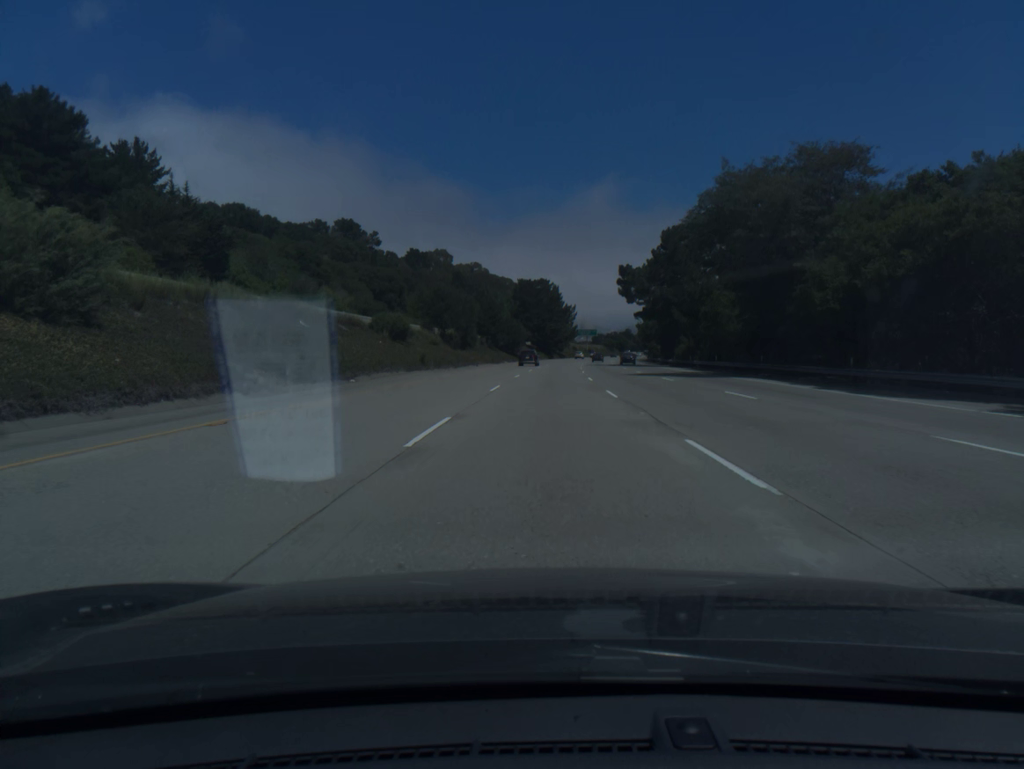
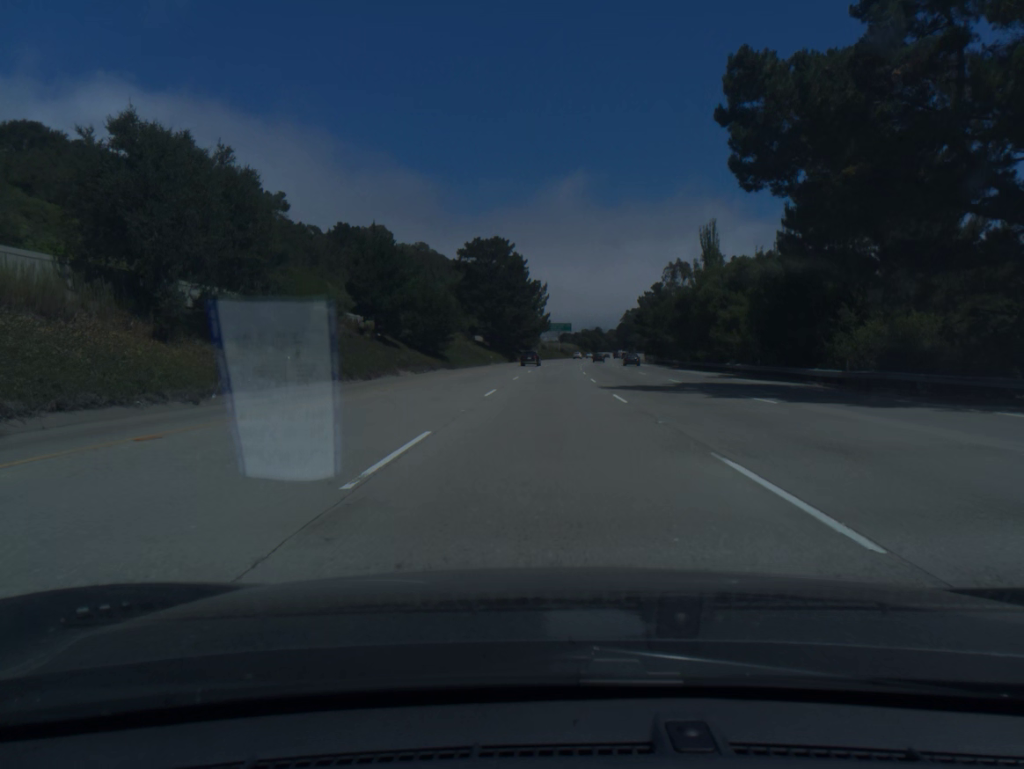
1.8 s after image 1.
(+1.4, +60.7) m; +3°
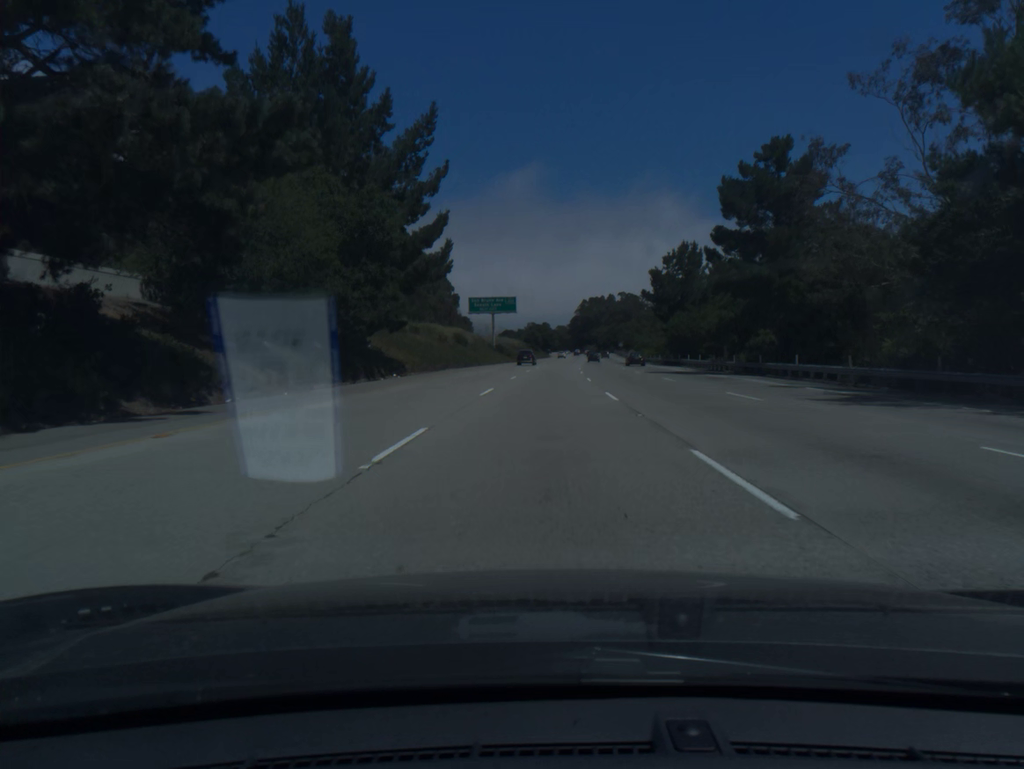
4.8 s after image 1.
(+3.8, +101.3) m; +4°
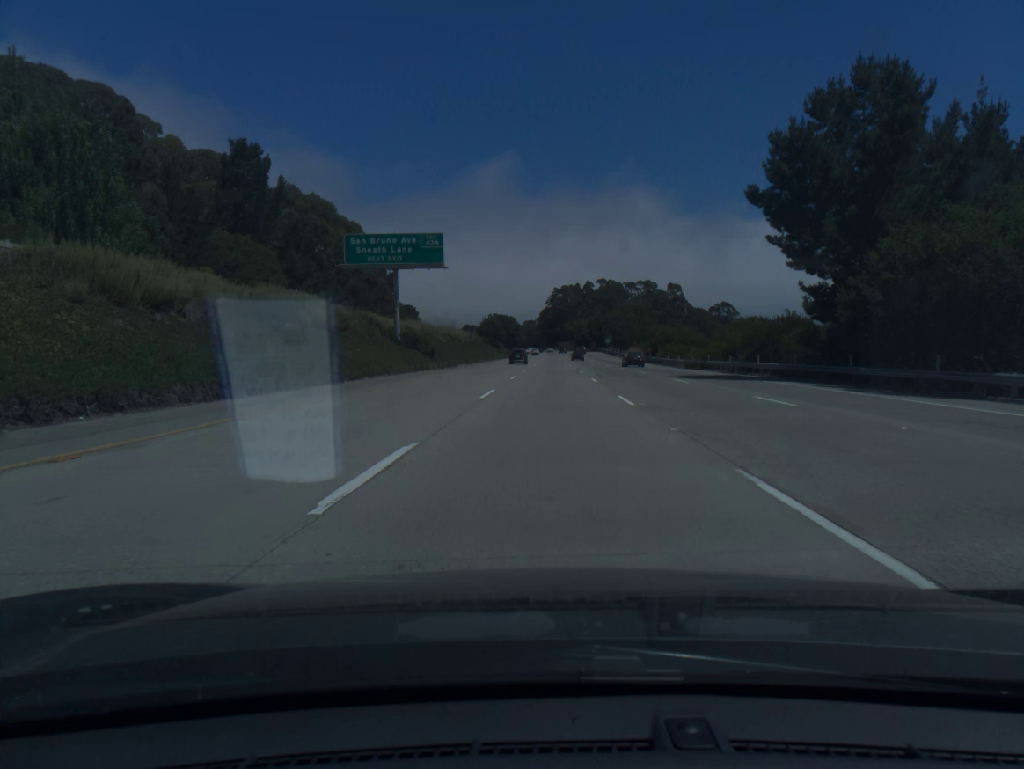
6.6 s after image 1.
(+1.3, +60.8) m; +2°
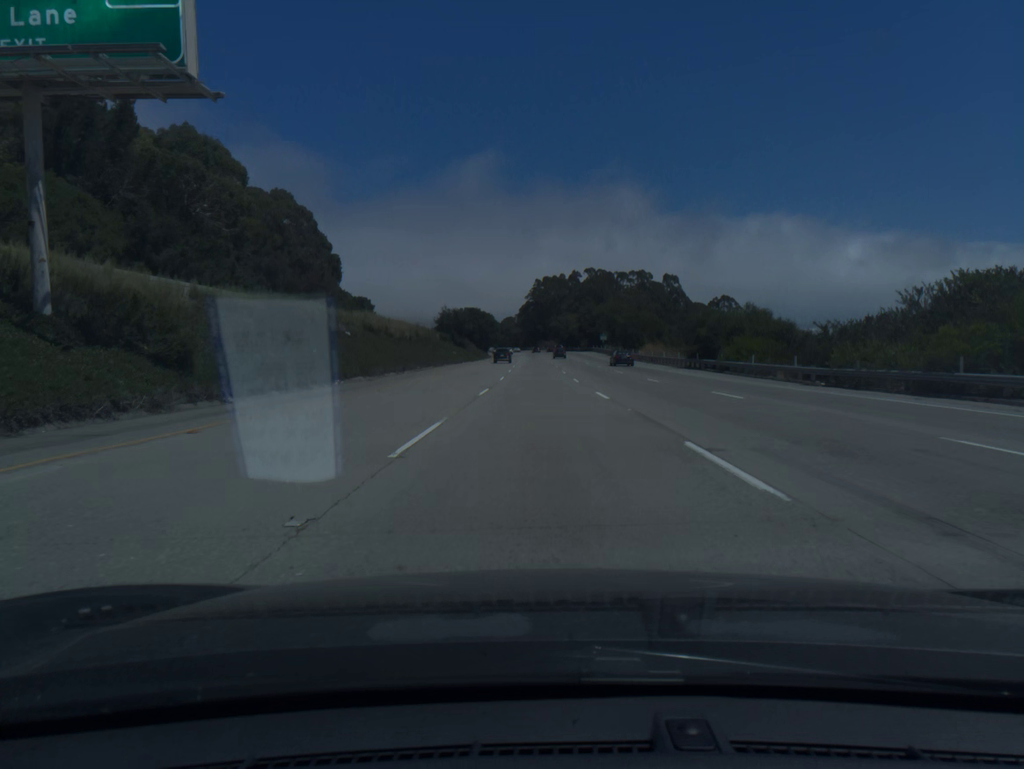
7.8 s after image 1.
(+0.5, +40.5) m; +1°
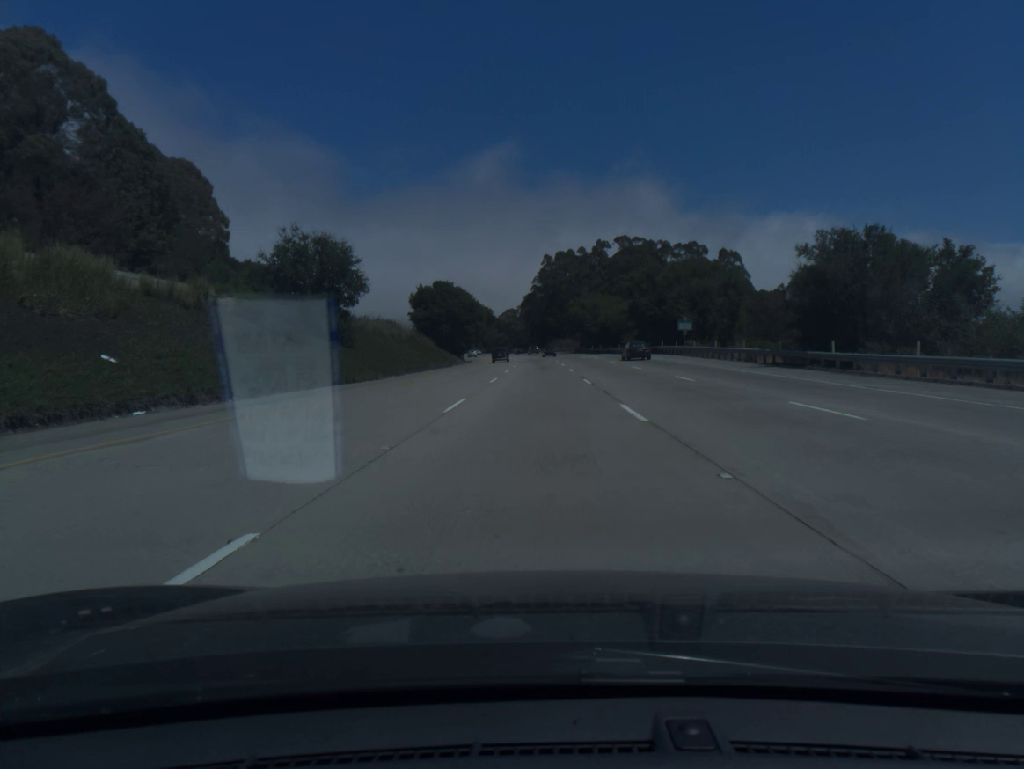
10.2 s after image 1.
(-0.3, +81.1) m; -1°
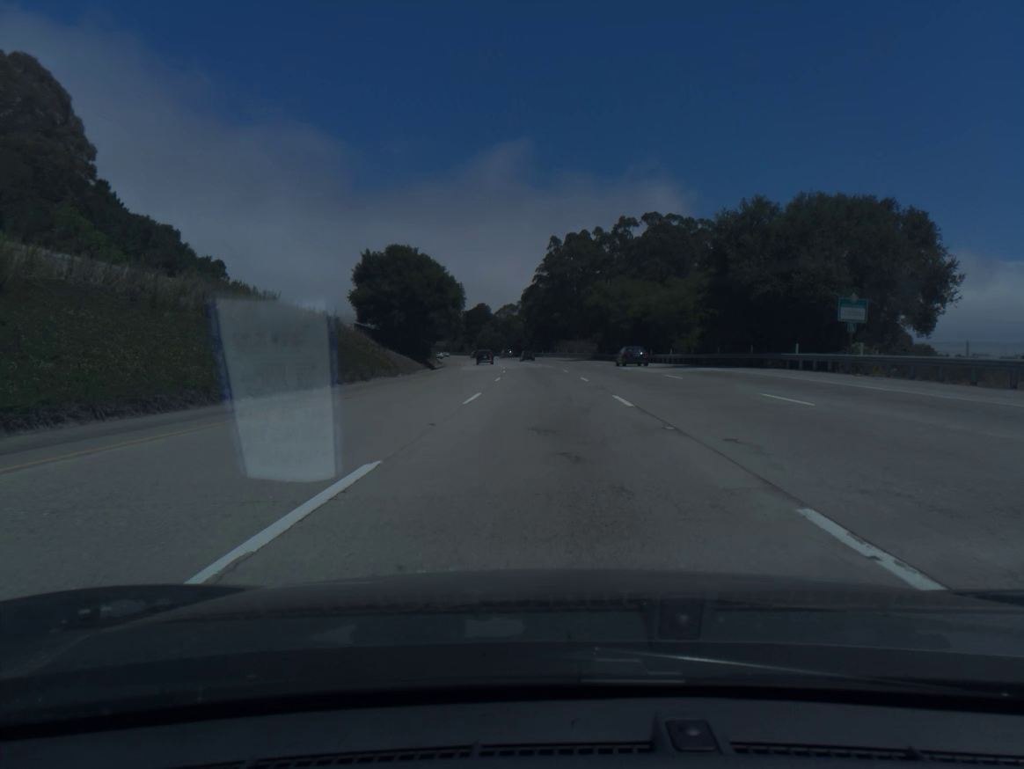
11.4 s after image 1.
(-0.1, +40.5) m; 0°
